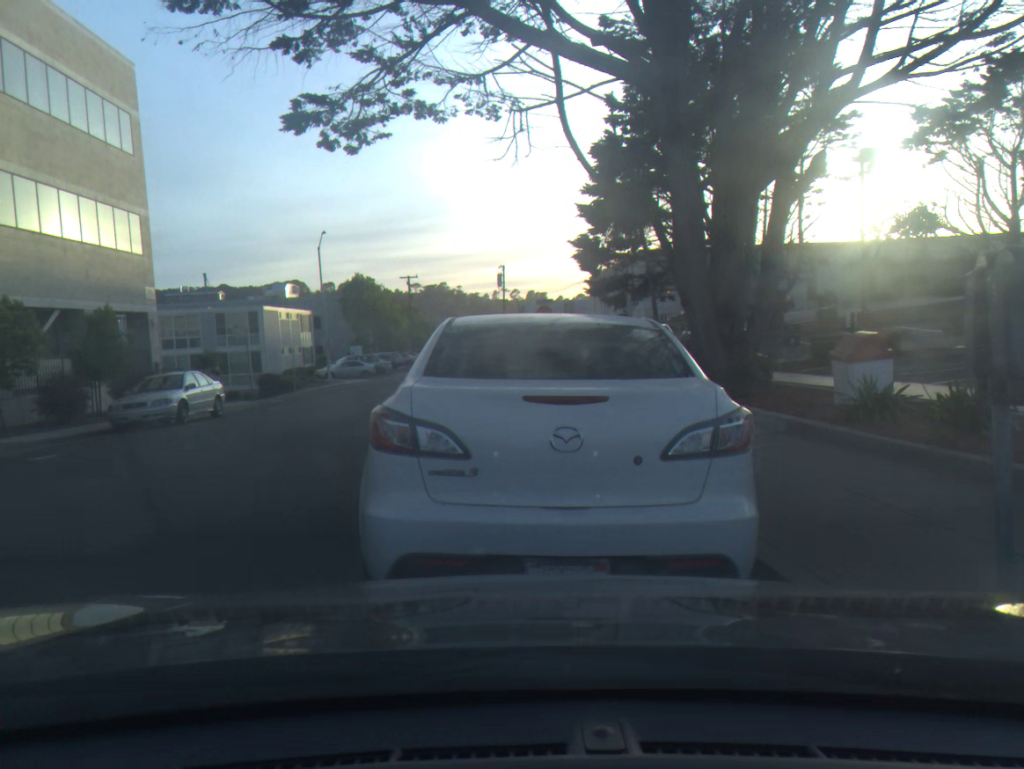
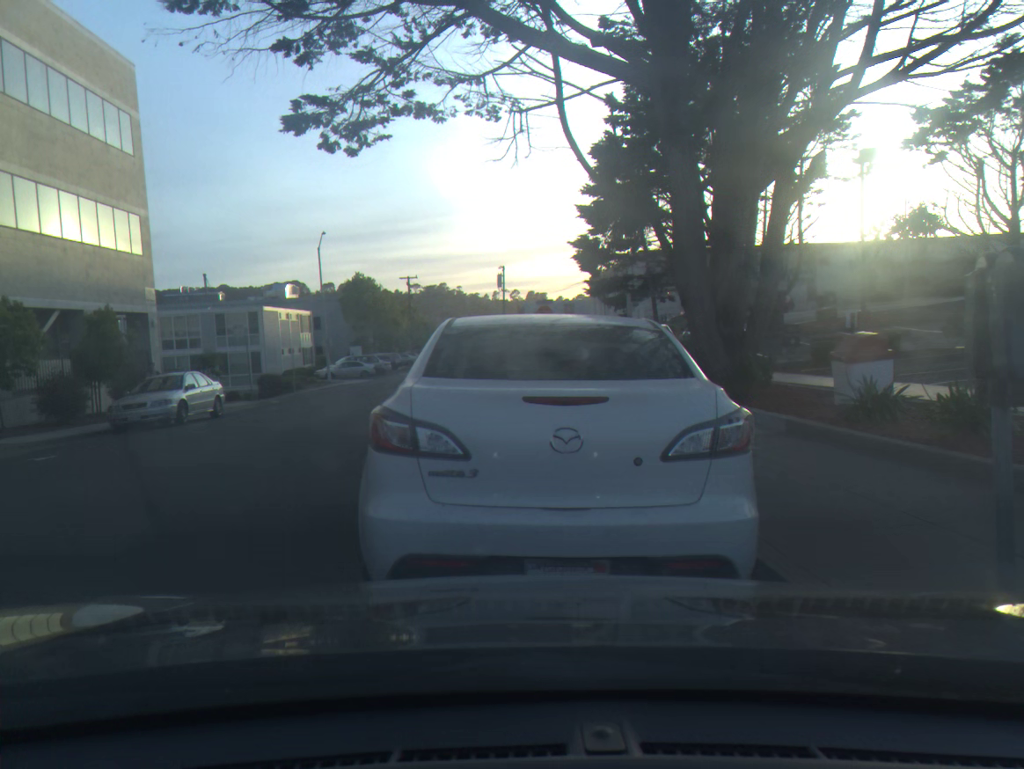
(0.0, 0.0) m; 0°
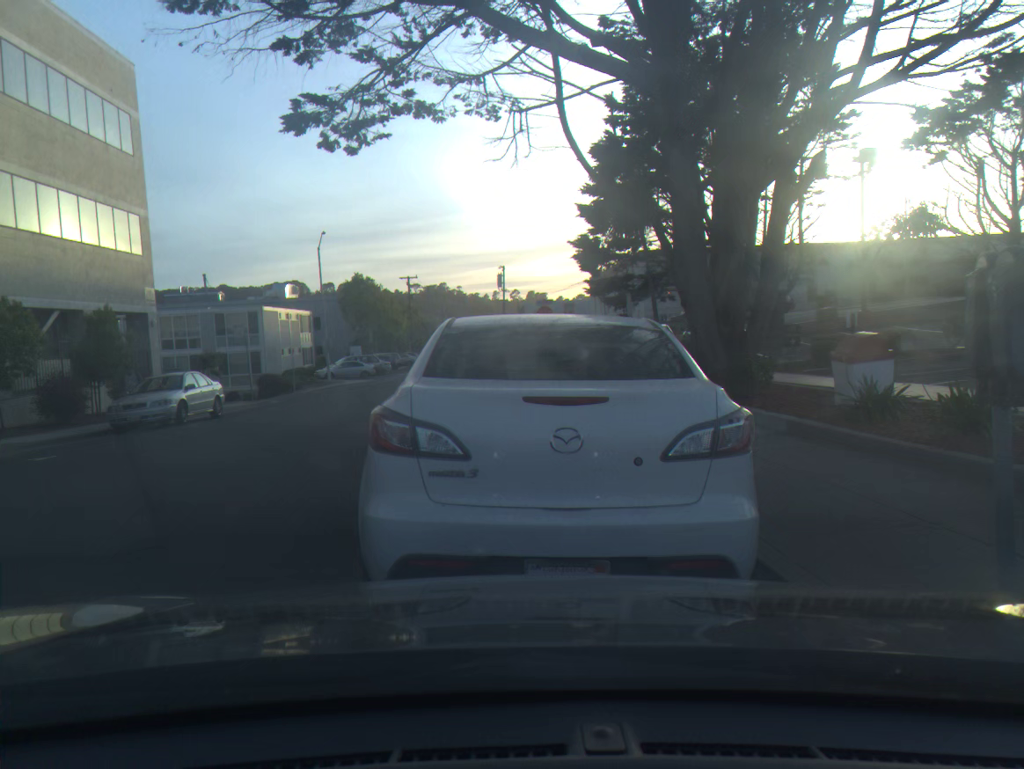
(0.0, 0.0) m; 0°
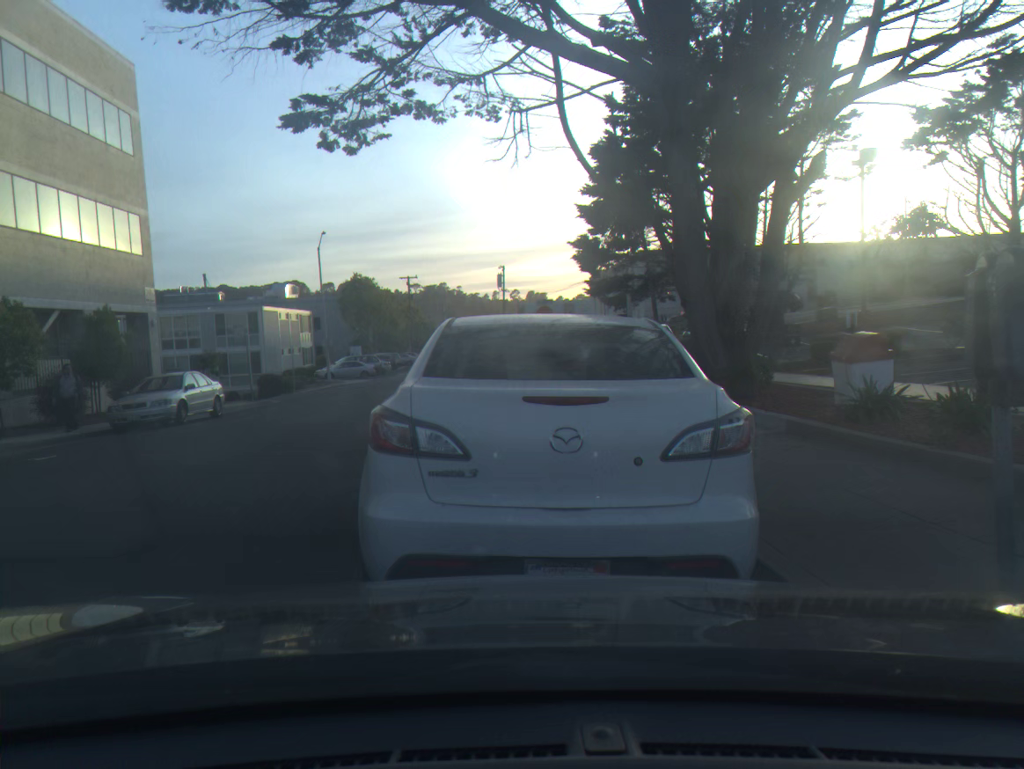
(-0.1, 0.0) m; 0°
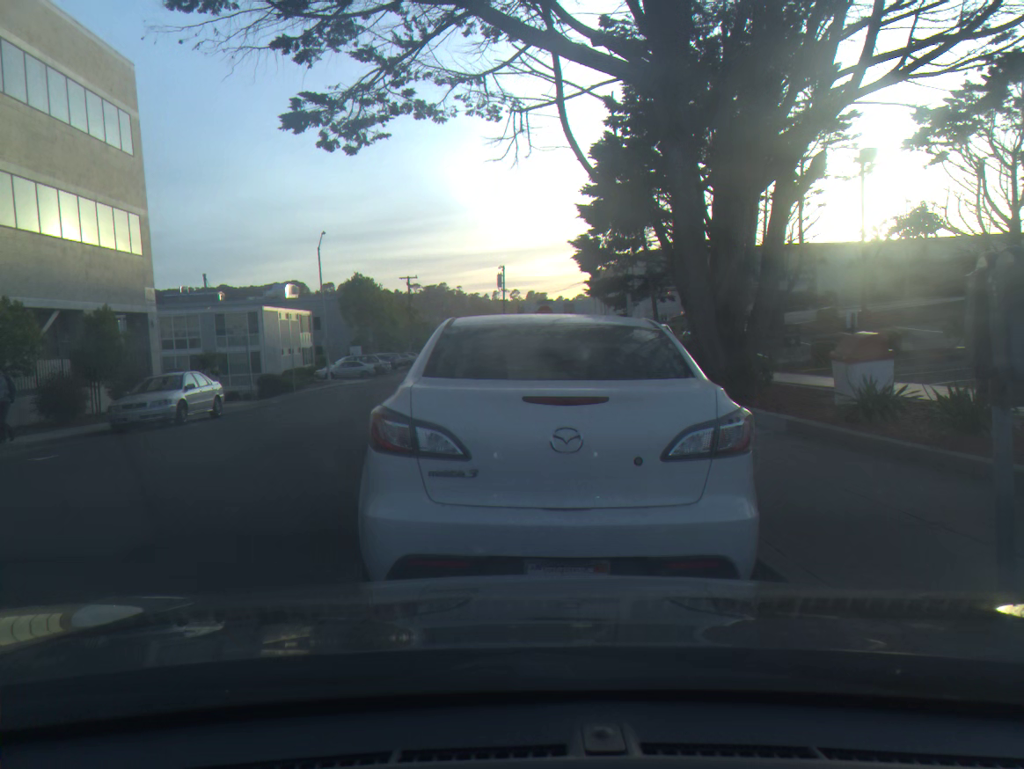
(-0.1, 0.0) m; 0°
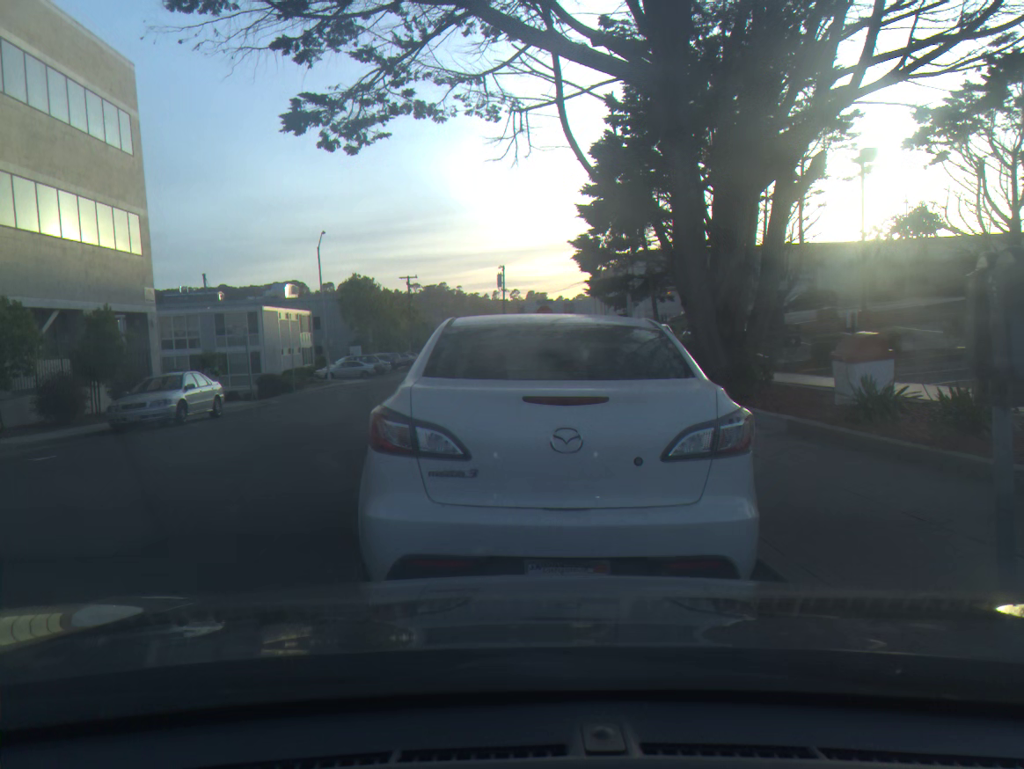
(0.0, +0.1) m; 0°
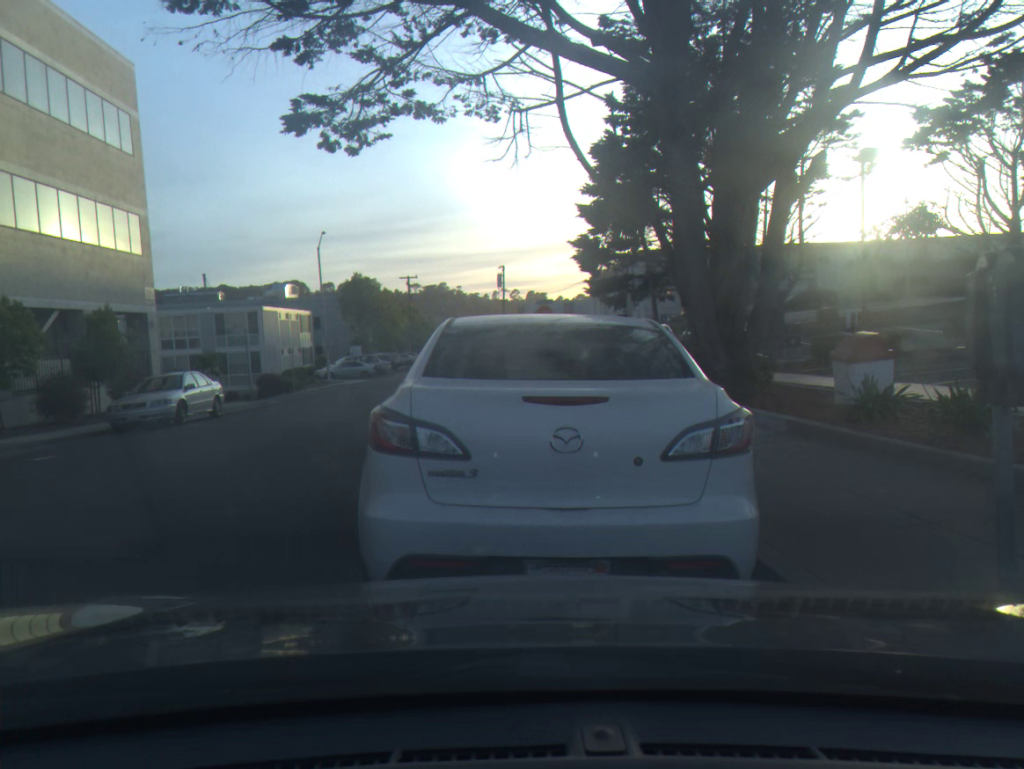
(0.0, 0.0) m; 0°
